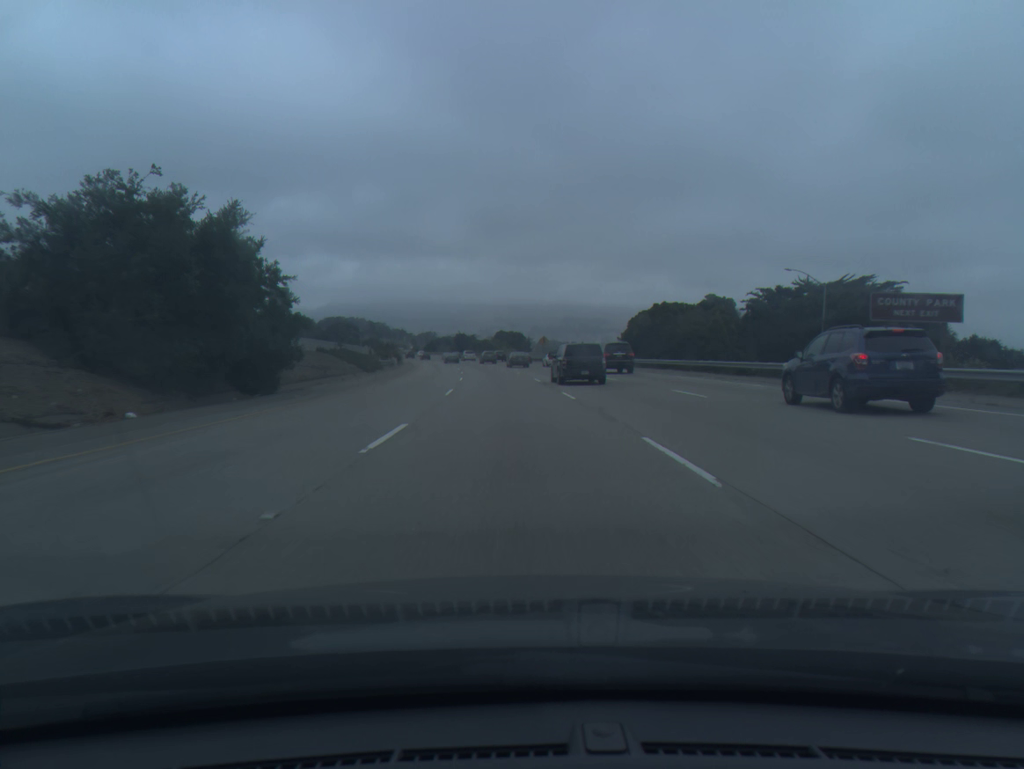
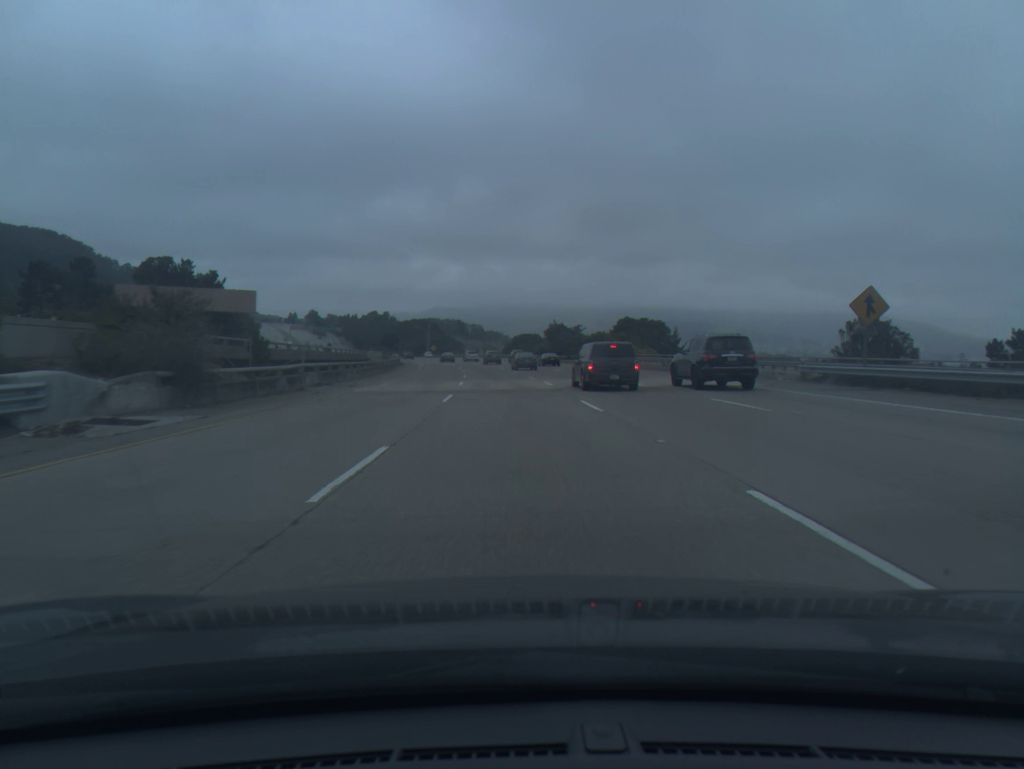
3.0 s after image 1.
(-6.2, +90.8) m; -7°
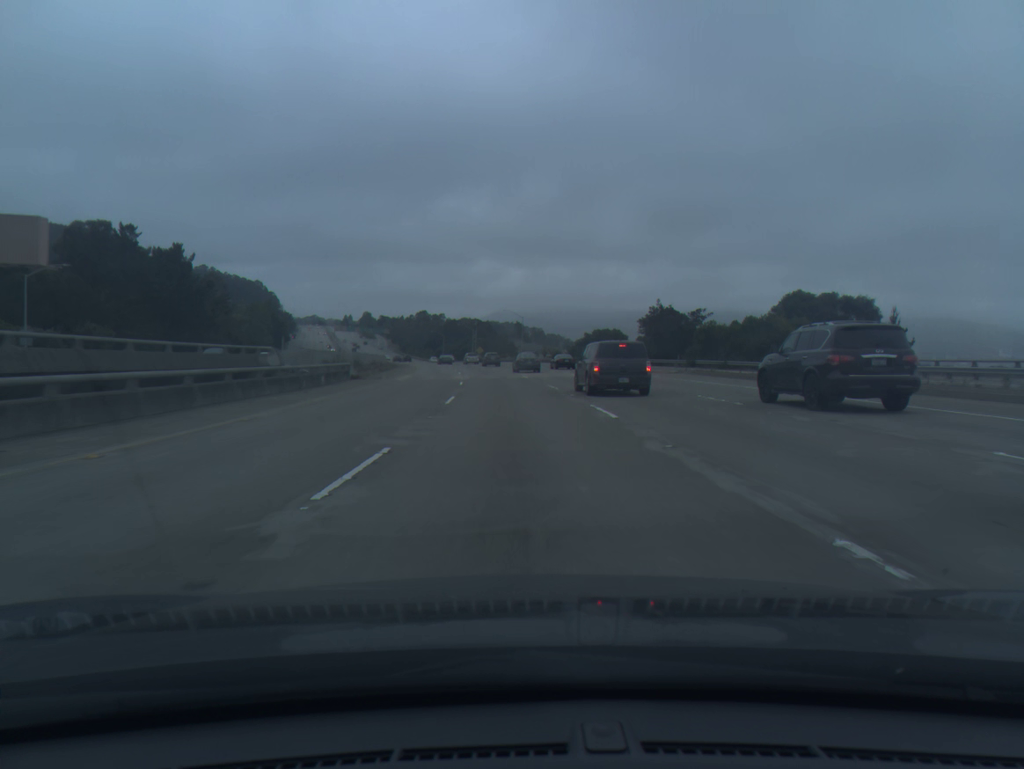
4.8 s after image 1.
(-2.1, +54.4) m; -4°
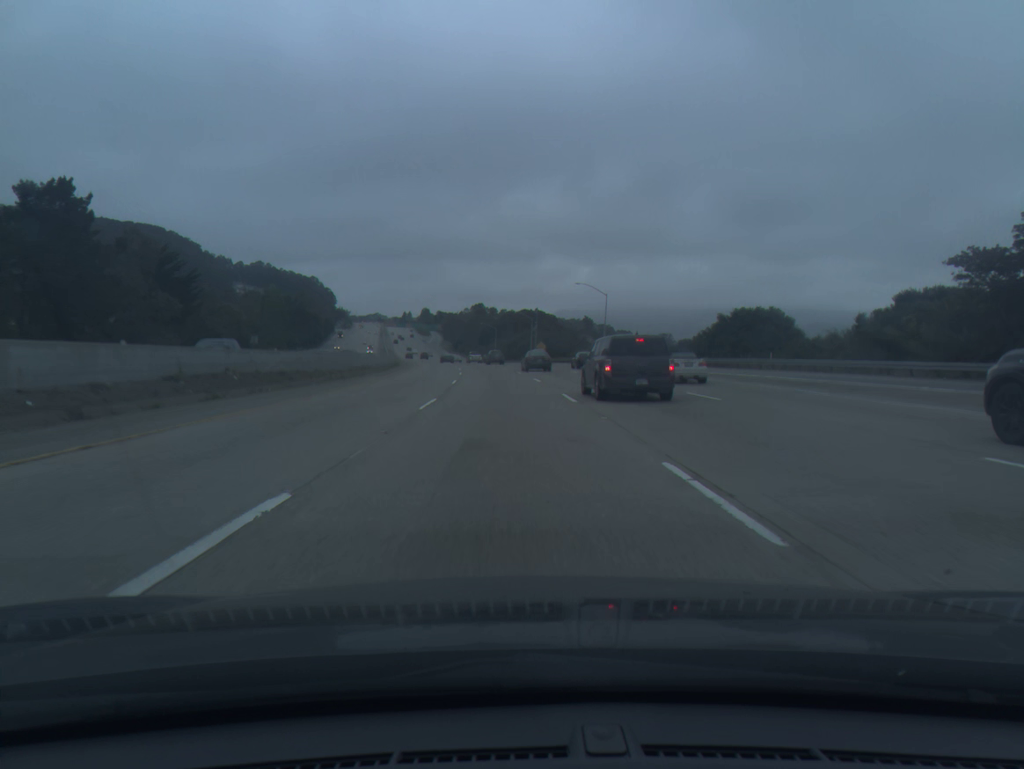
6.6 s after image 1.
(-2.0, +54.1) m; -4°
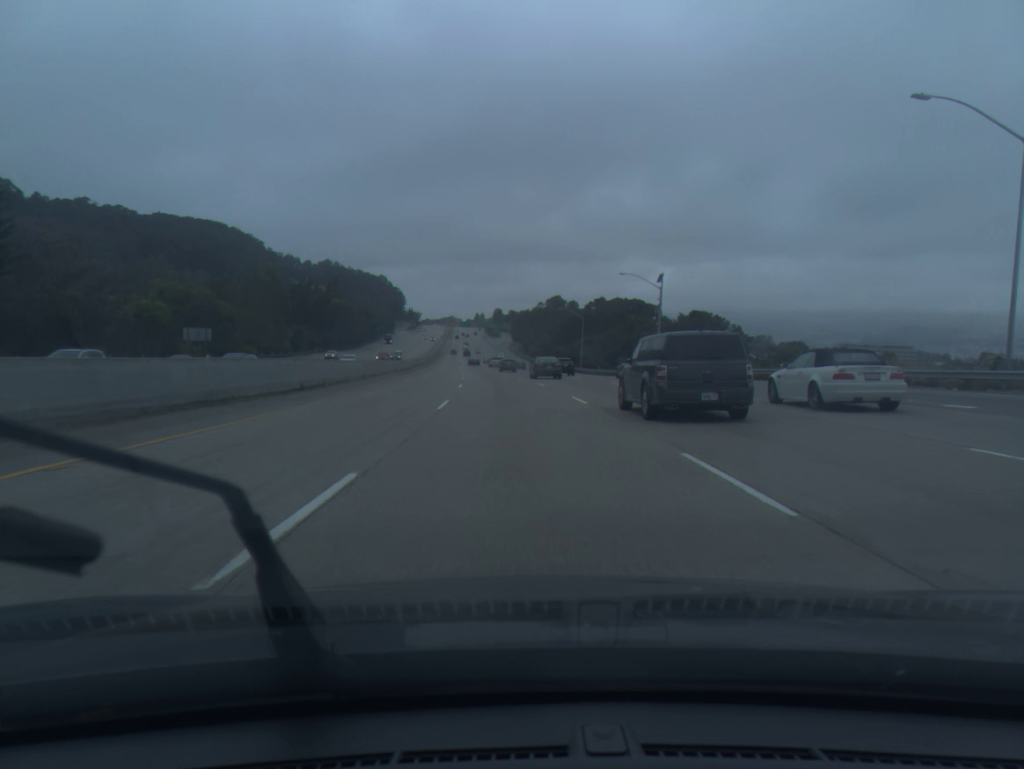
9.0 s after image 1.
(-4.2, +71.7) m; -6°
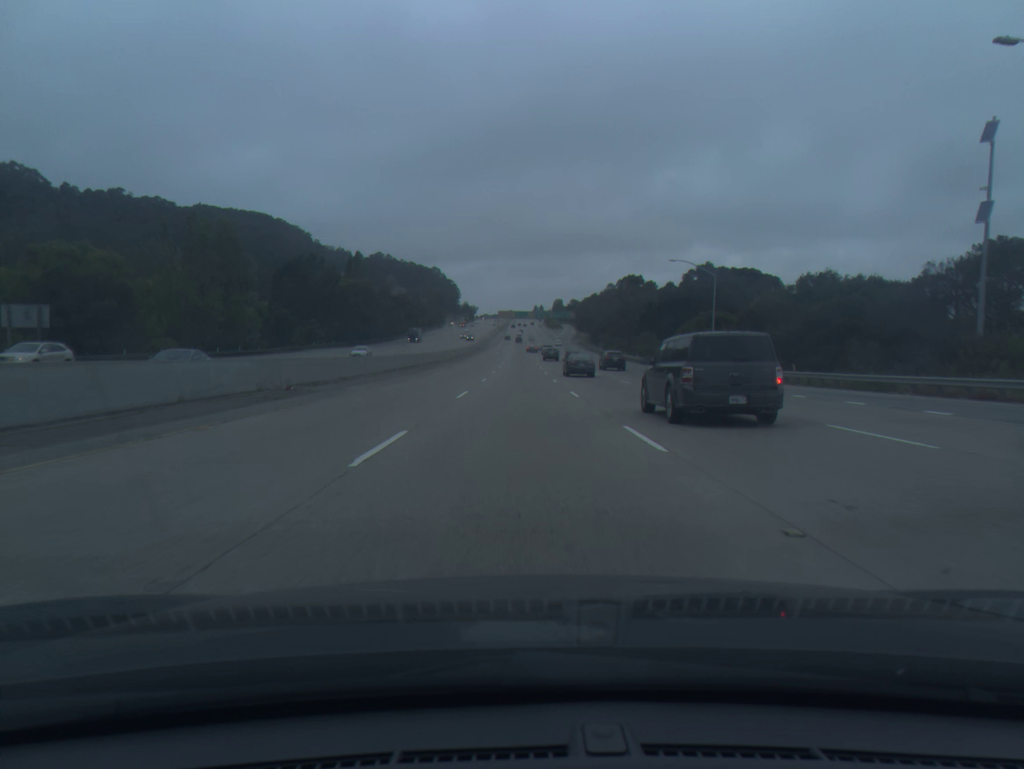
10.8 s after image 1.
(-2.0, +54.0) m; -4°
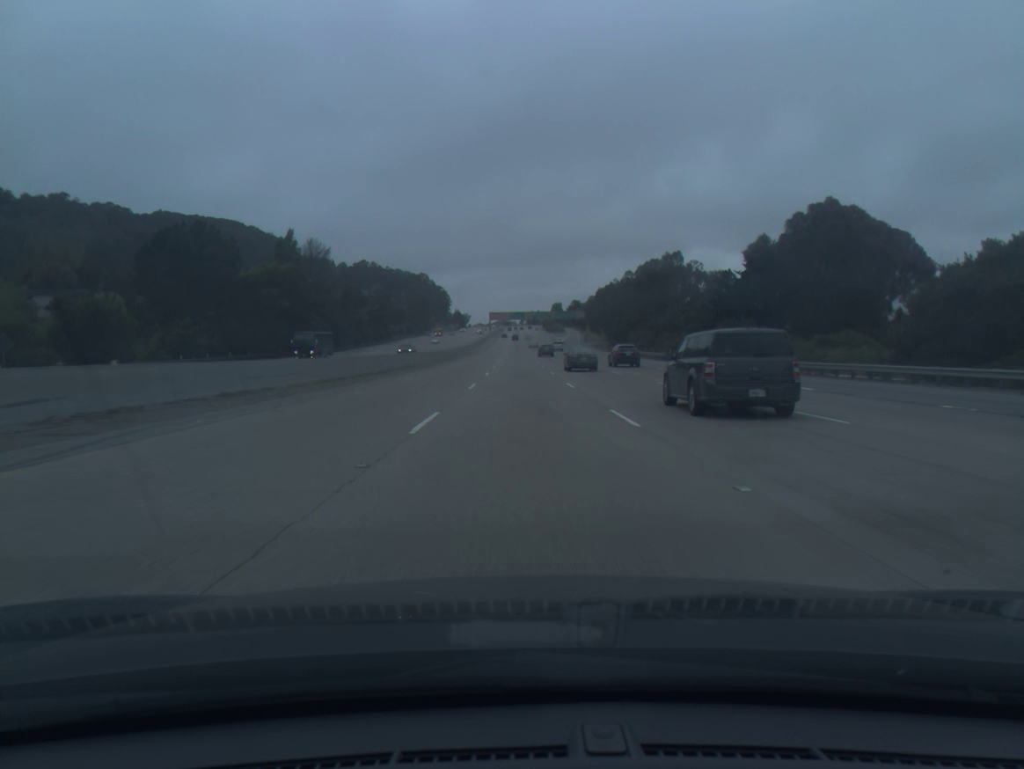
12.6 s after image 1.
(-0.3, +55.0) m; 0°
